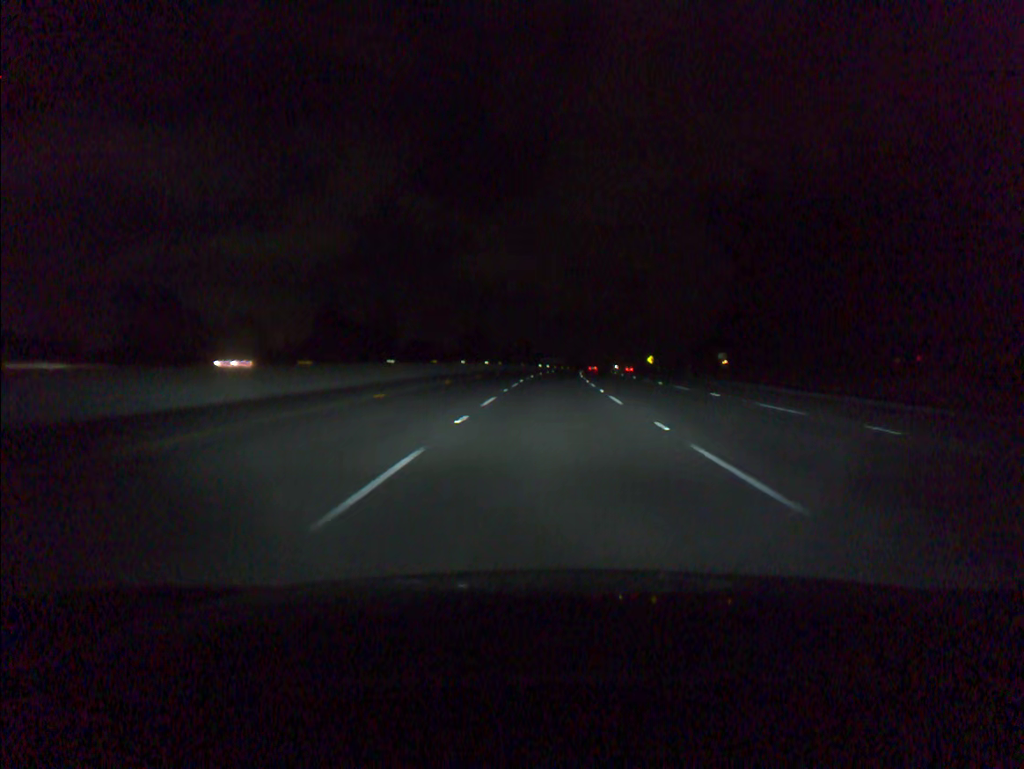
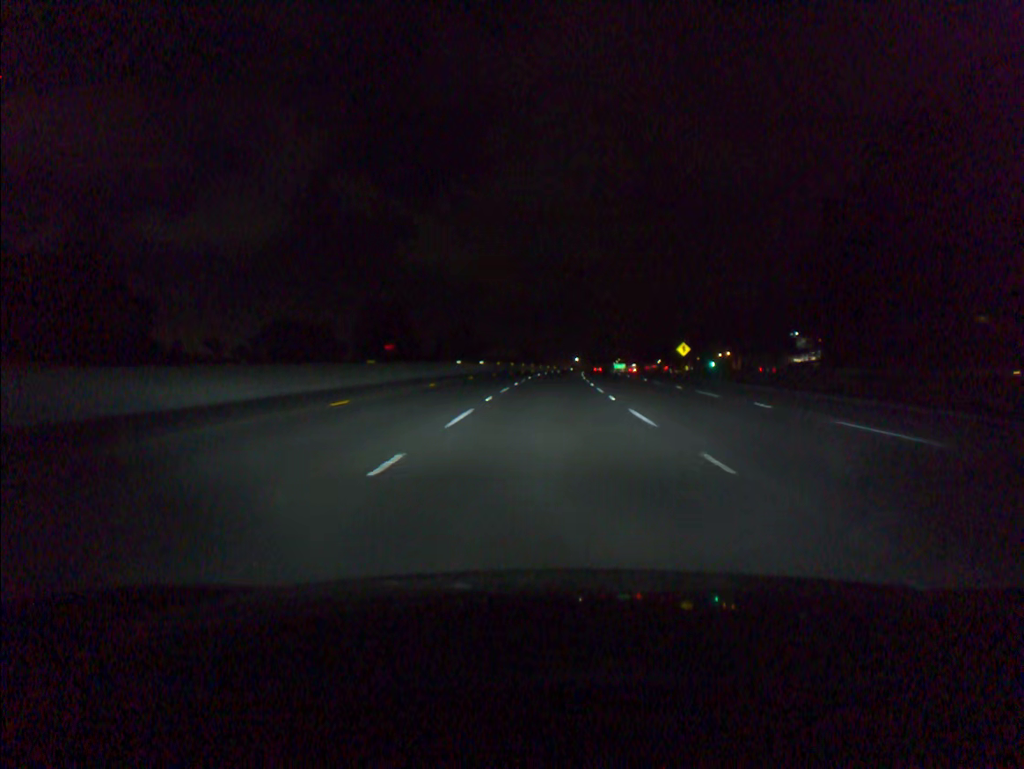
(+3.0, +91.9) m; +3°
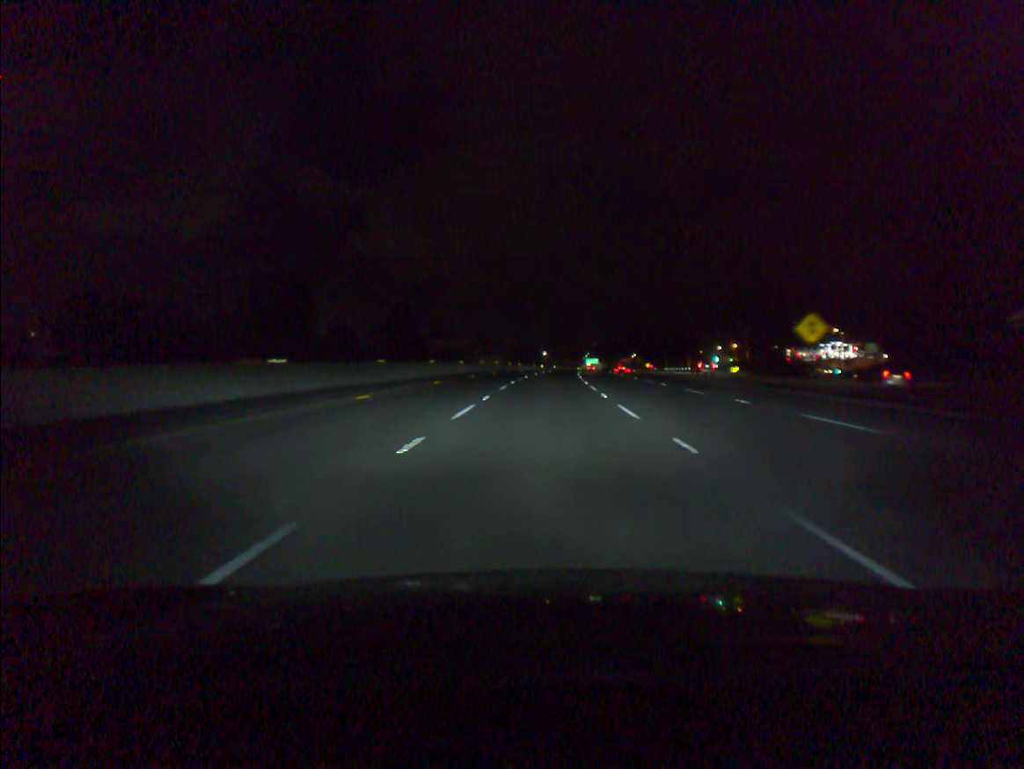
(+1.2, +55.3) m; +3°
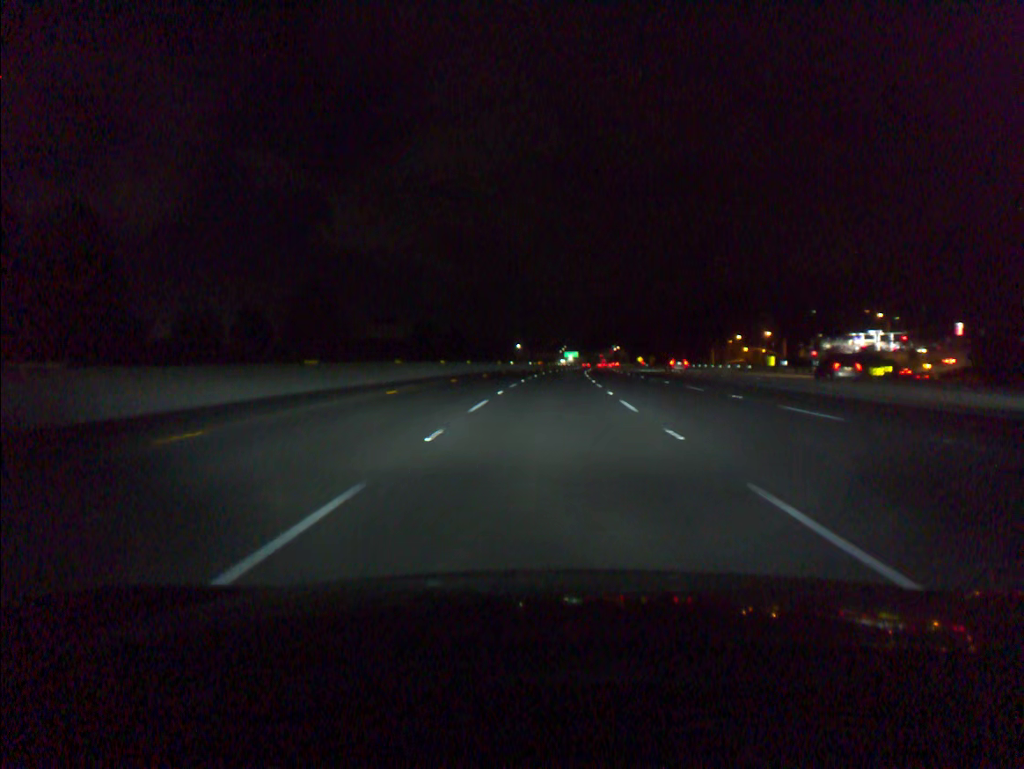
(+0.9, +55.4) m; +2°
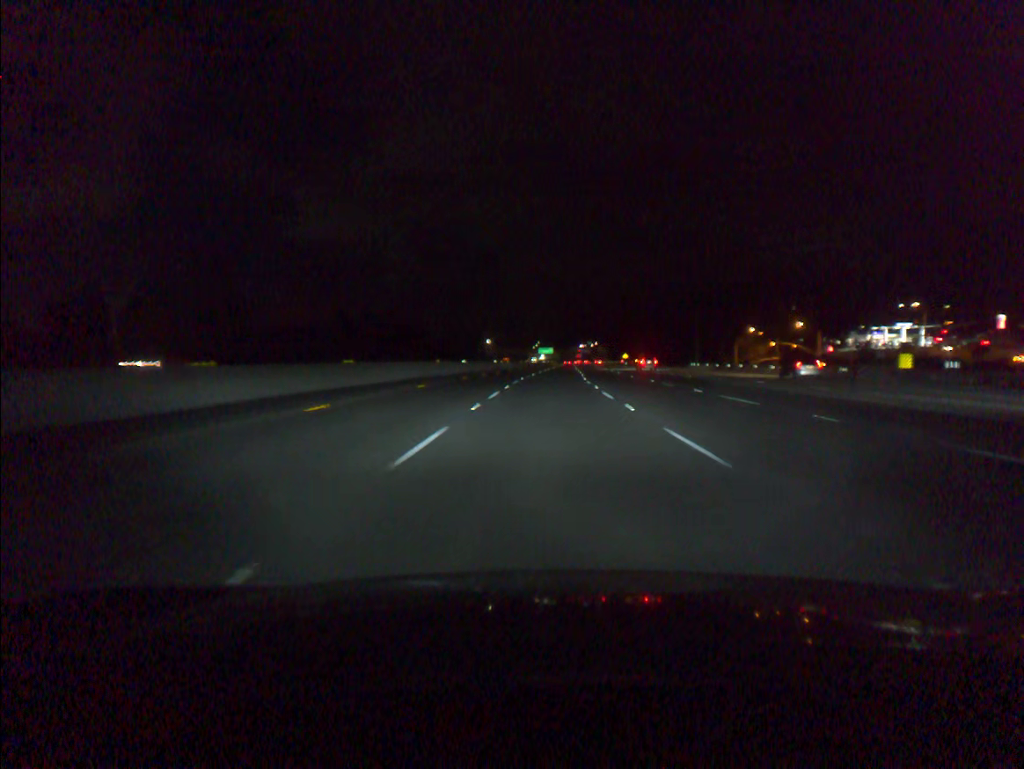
(+0.6, +36.9) m; +2°
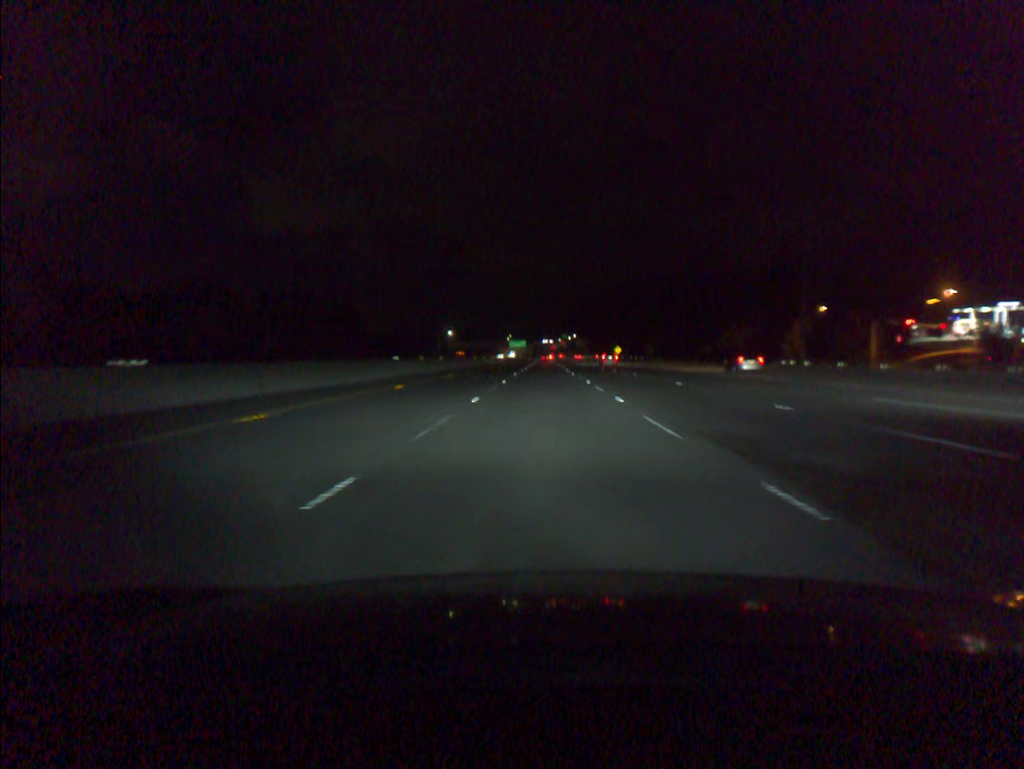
(+1.1, +55.4) m; +2°
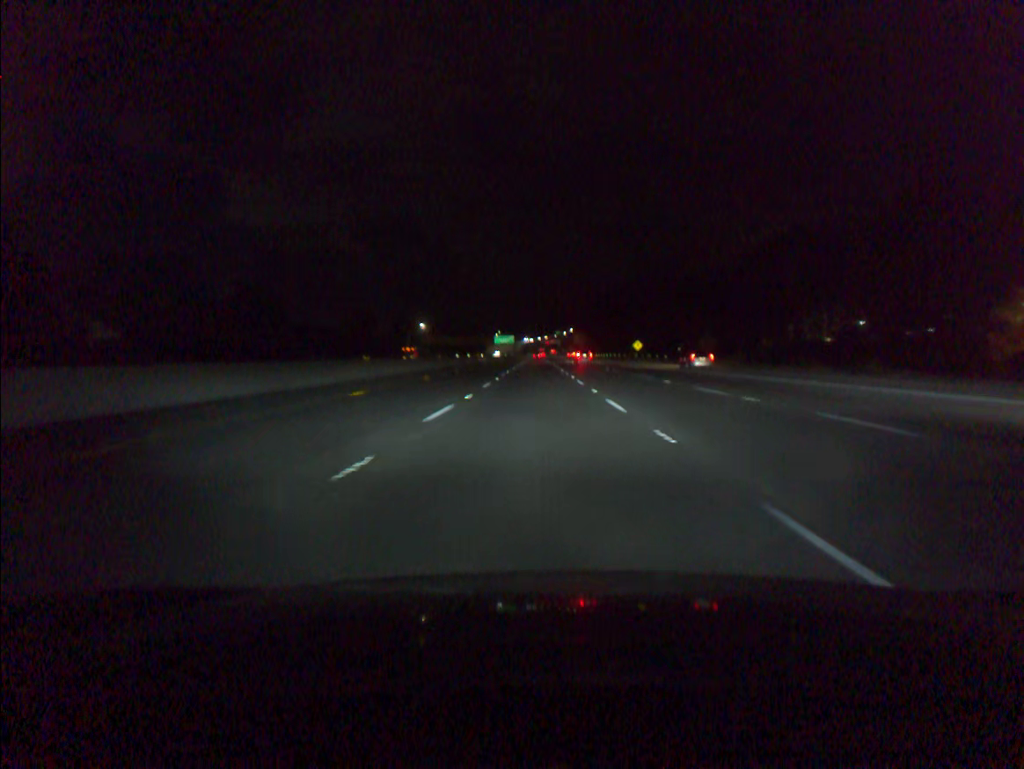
(+0.4, +55.3) m; +1°
